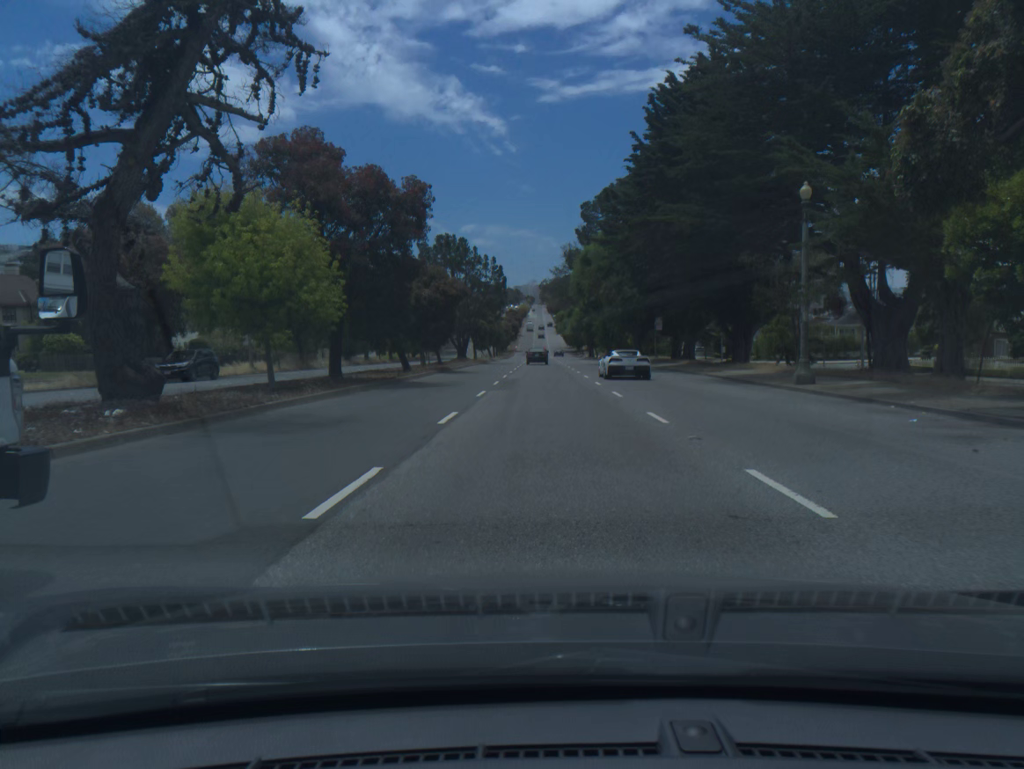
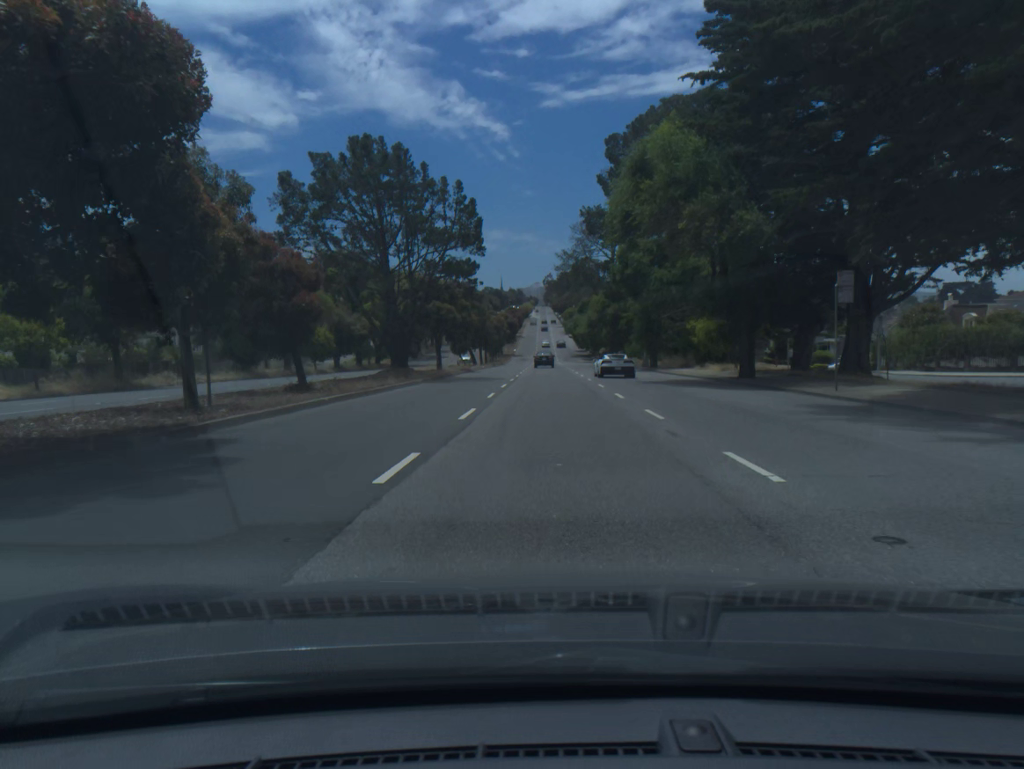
(-0.1, +34.9) m; 0°
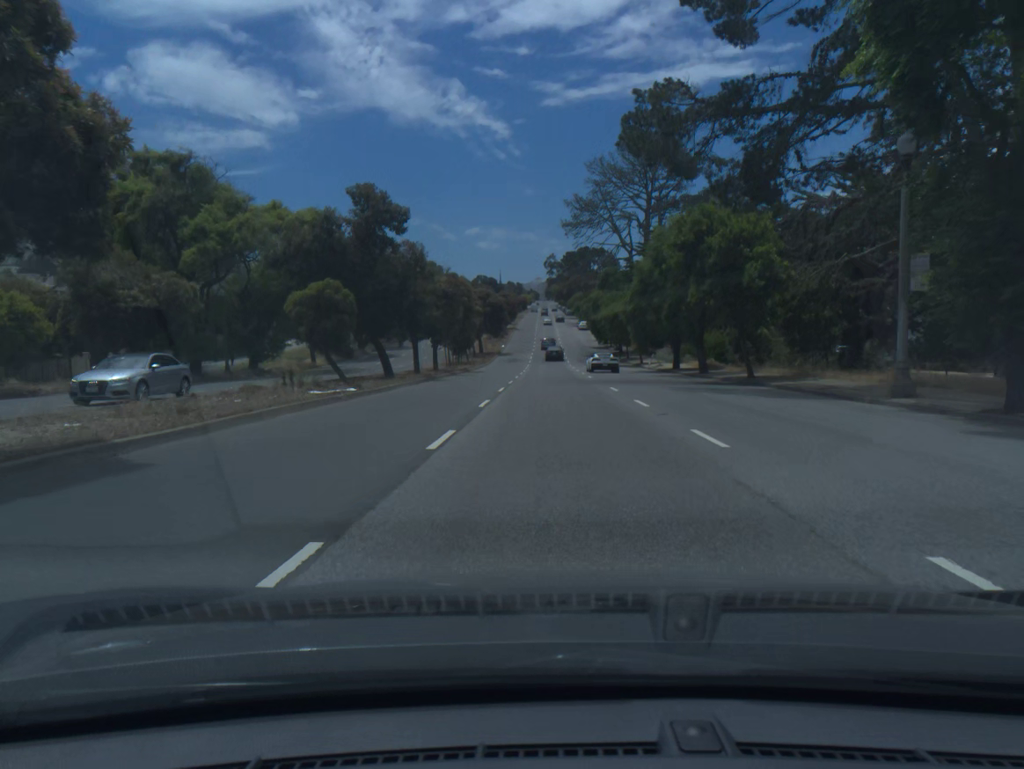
(0.0, +48.1) m; 0°
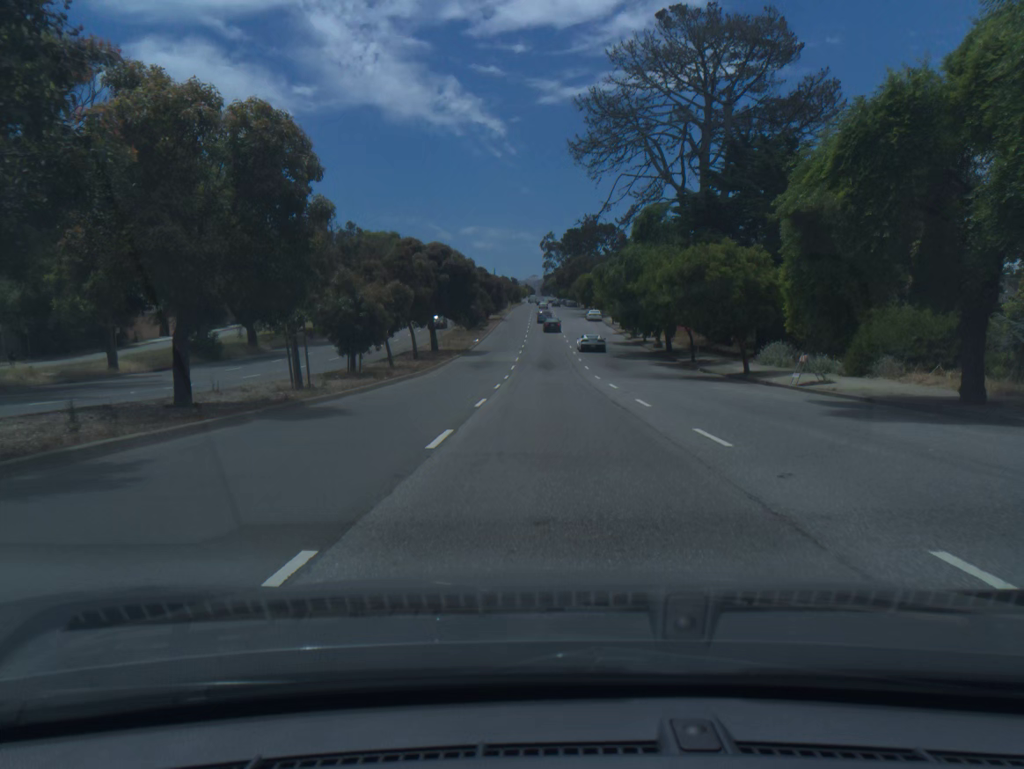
(0.0, +36.7) m; 0°
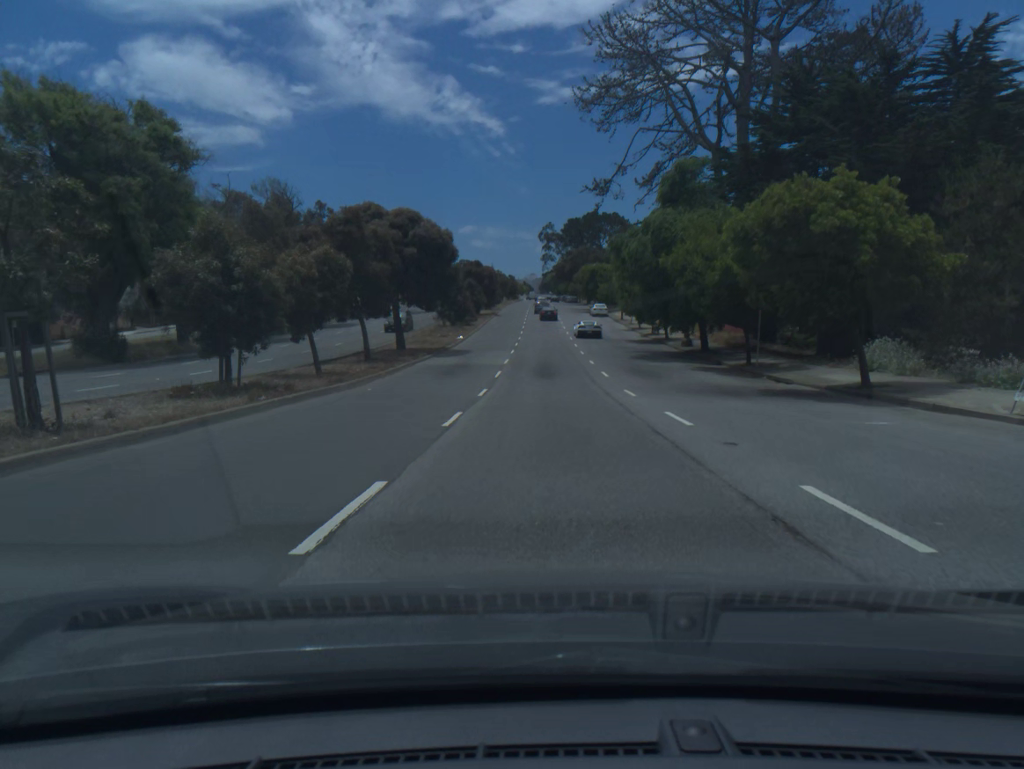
(0.0, +12.3) m; 0°
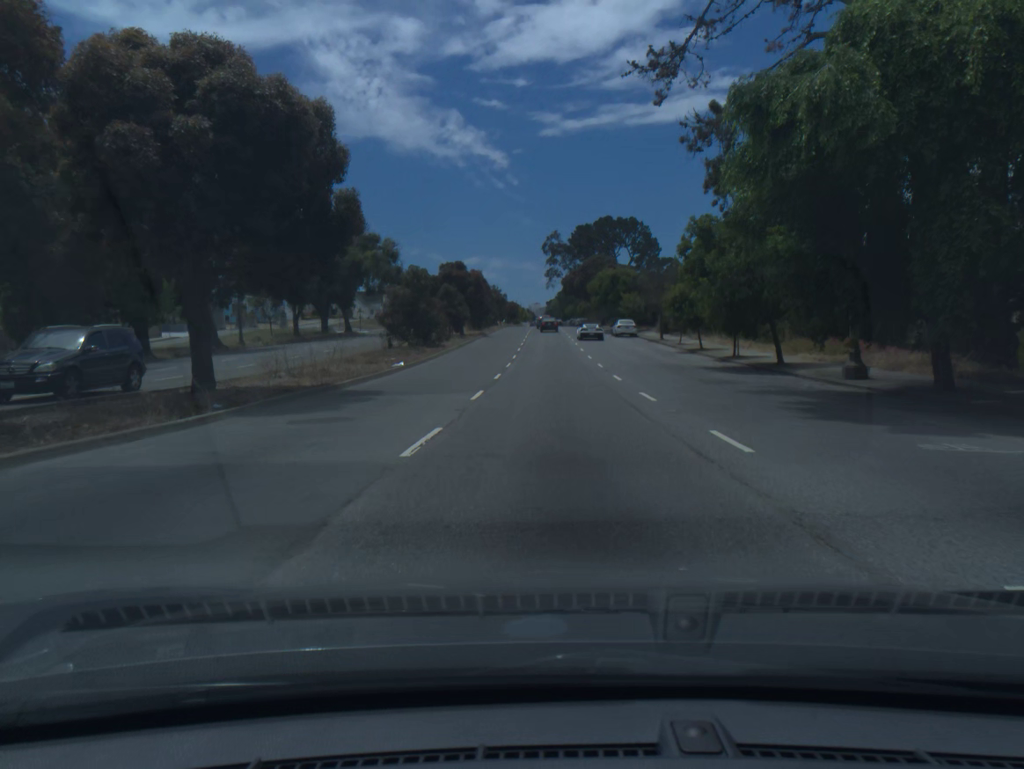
(-0.1, +24.8) m; 0°
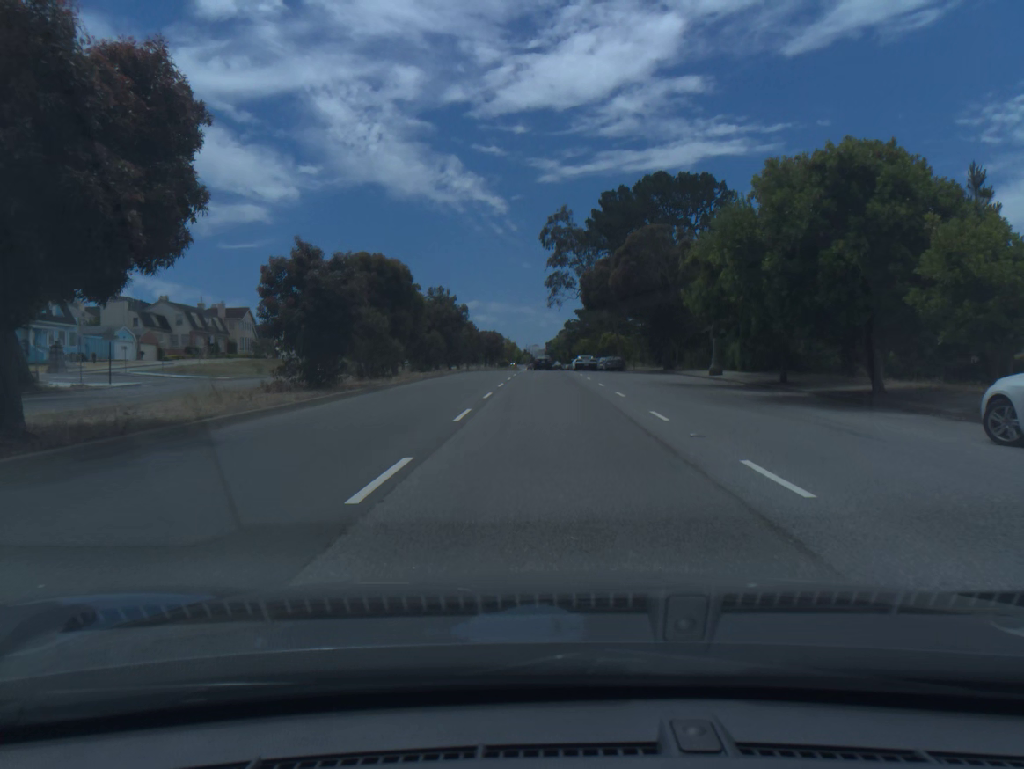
(+0.2, +59.8) m; 0°
